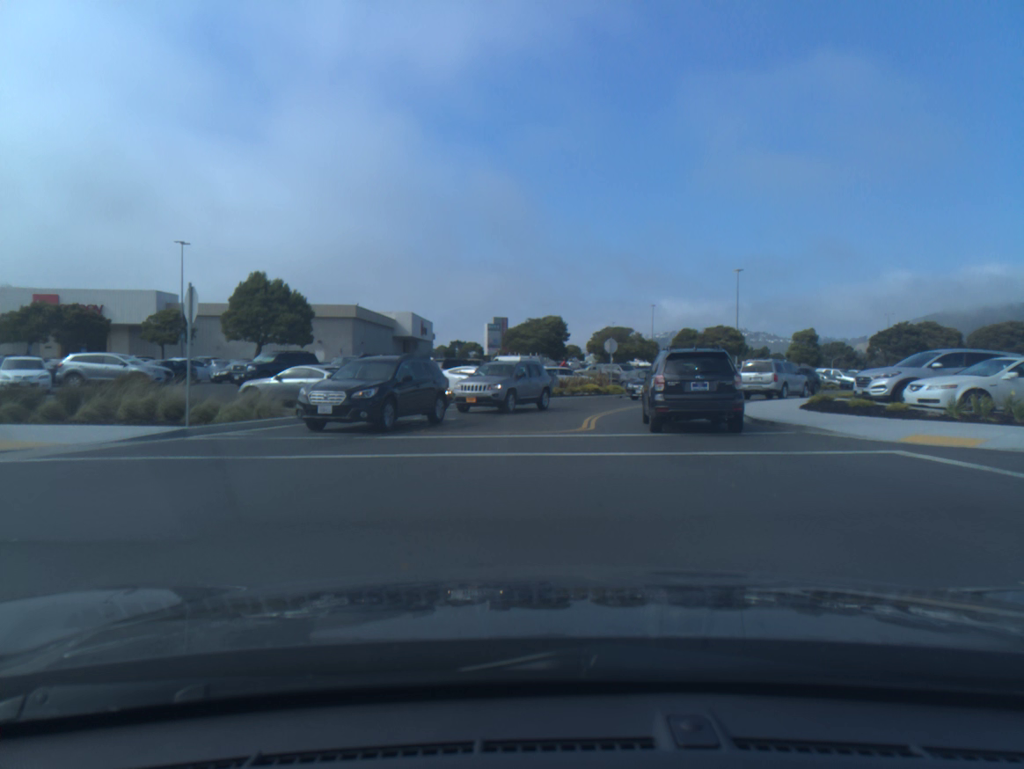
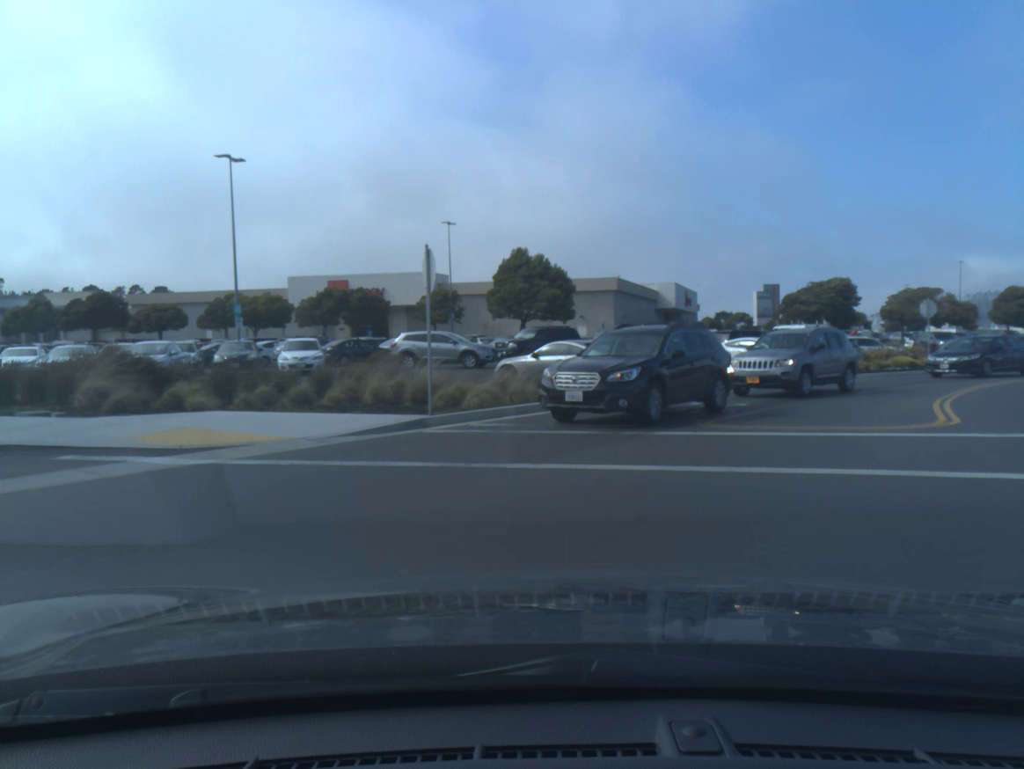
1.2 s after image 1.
(-0.8, +3.7) m; -39°
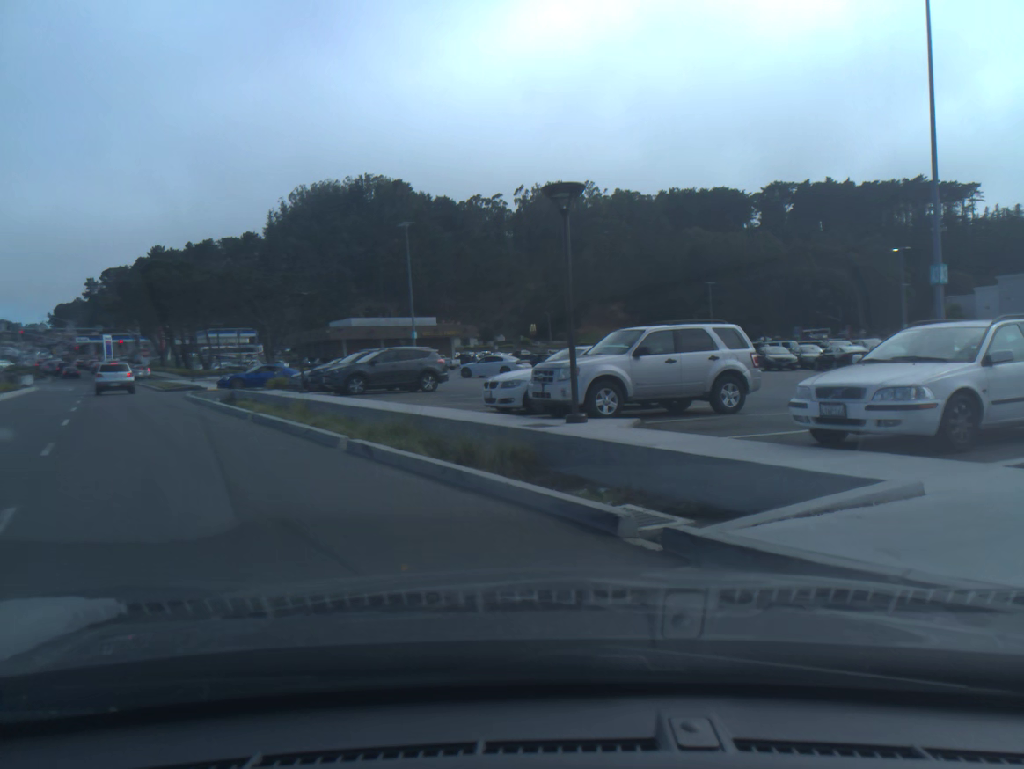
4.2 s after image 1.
(-8.3, +3.3) m; -130°
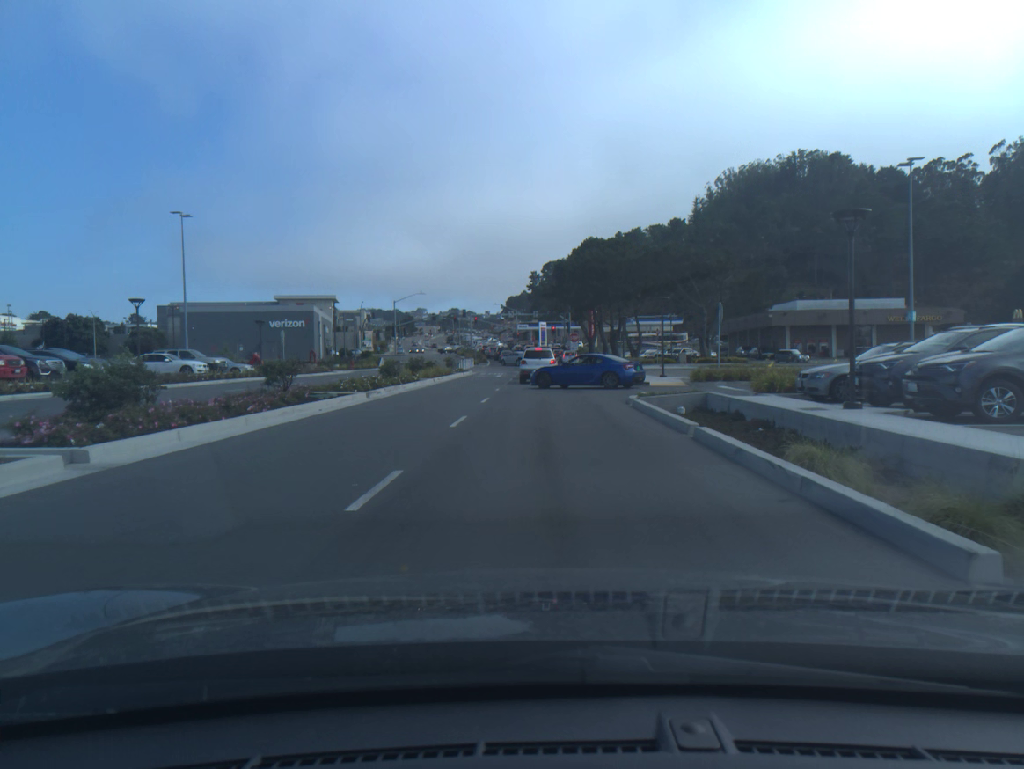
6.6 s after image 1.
(-2.6, +14.6) m; -13°
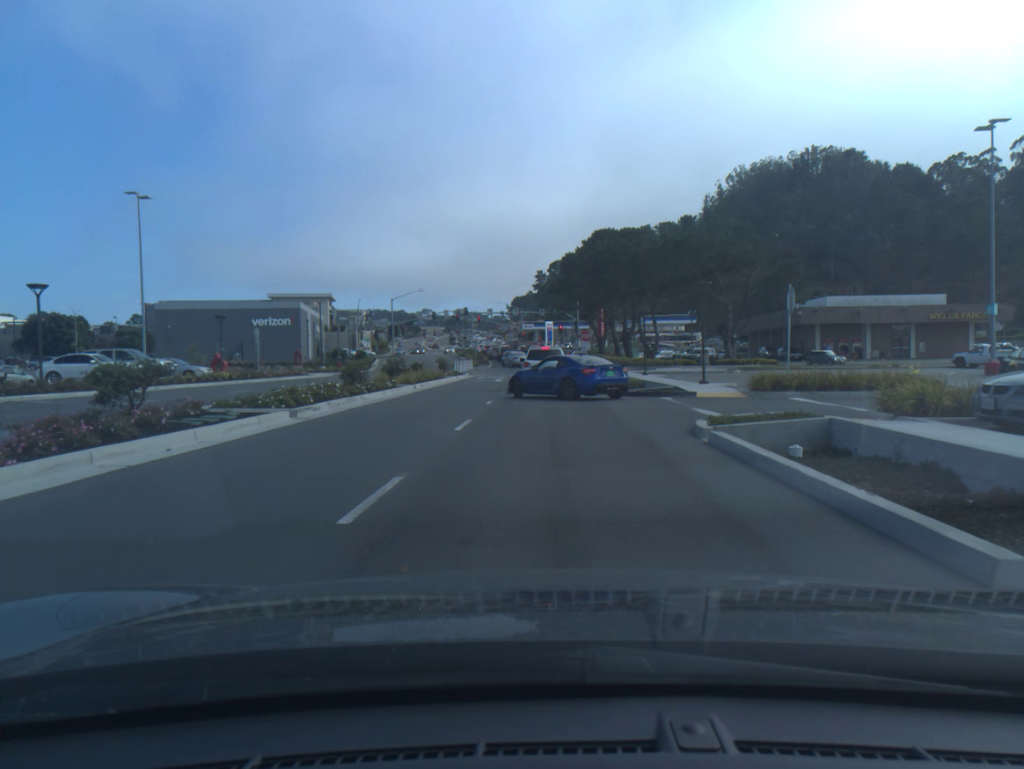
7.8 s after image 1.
(0.0, +7.8) m; 0°
